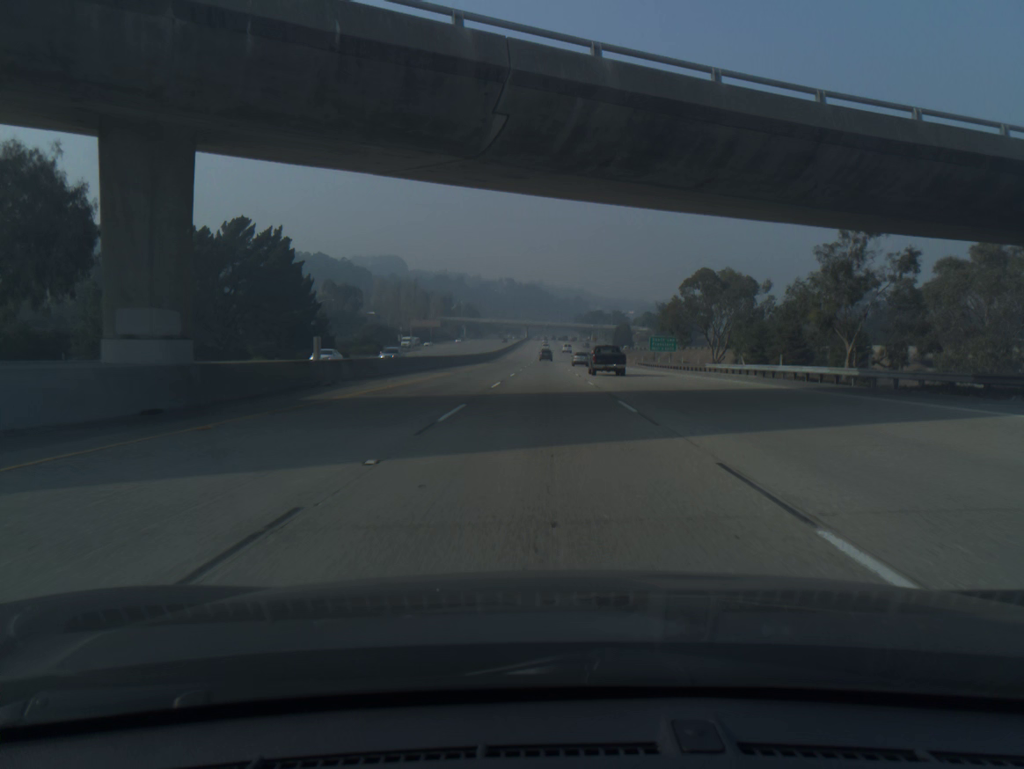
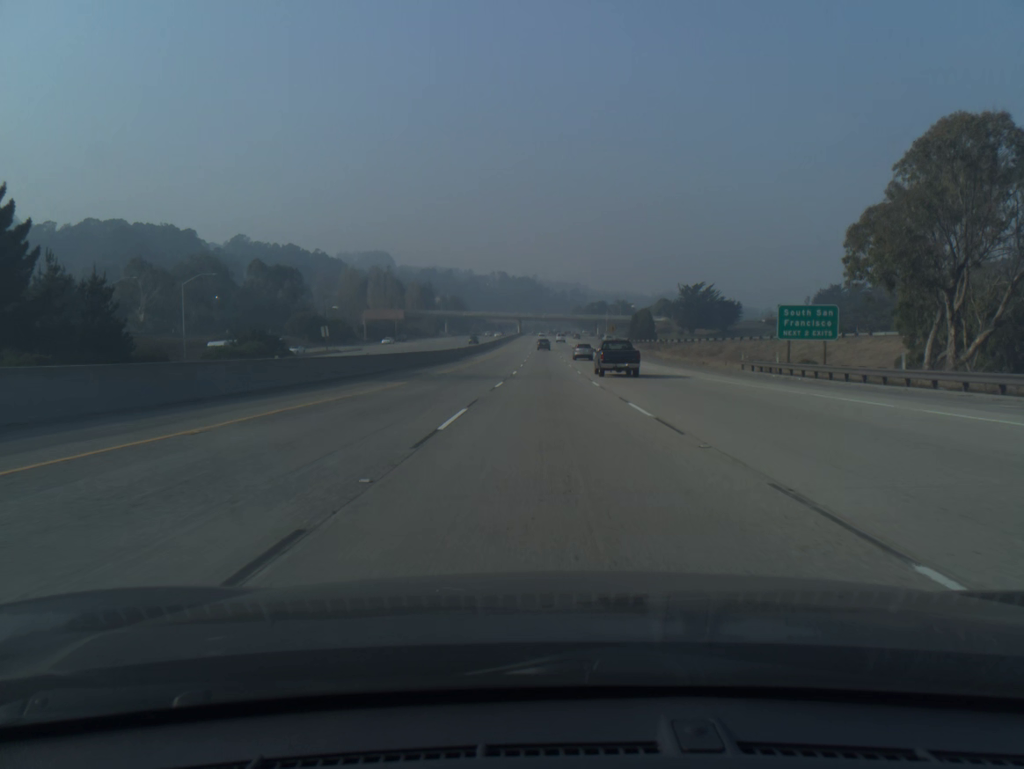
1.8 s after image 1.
(0.0, +59.3) m; 0°
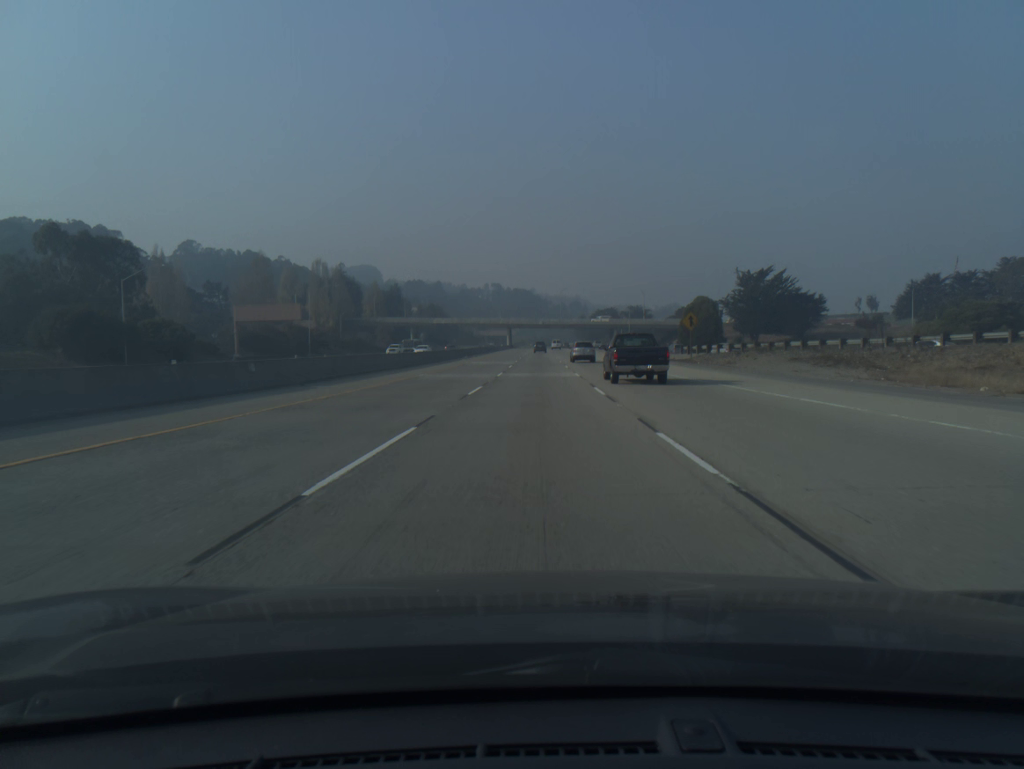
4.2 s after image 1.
(+0.3, +79.2) m; 0°
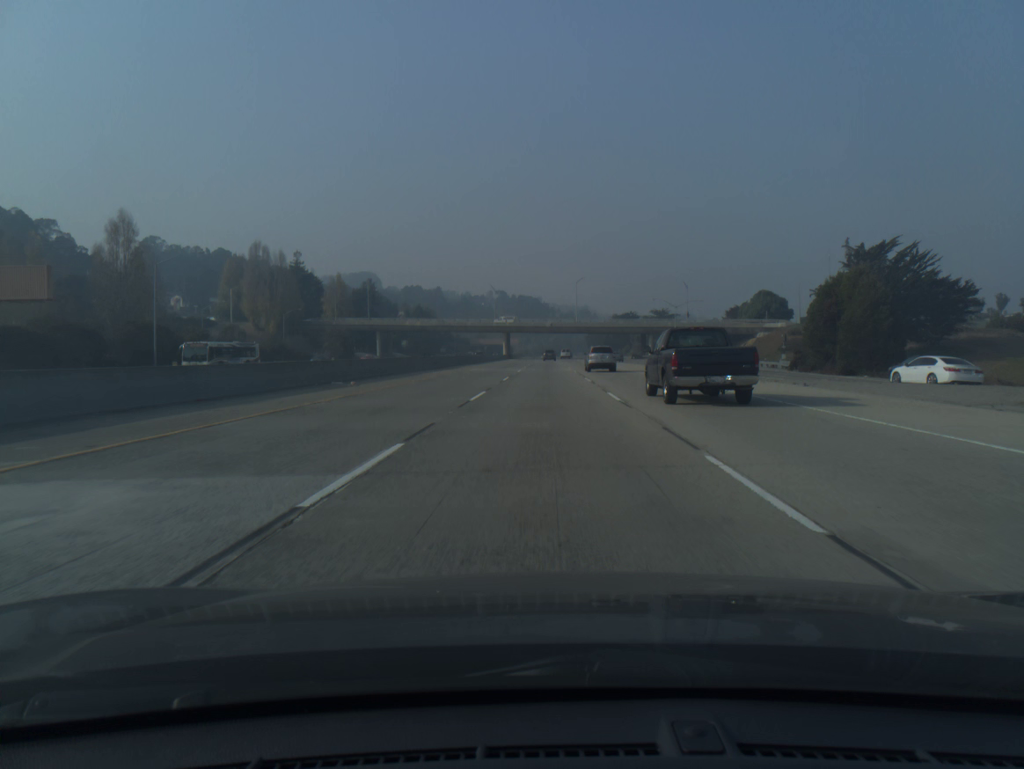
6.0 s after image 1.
(-0.3, +58.9) m; 0°
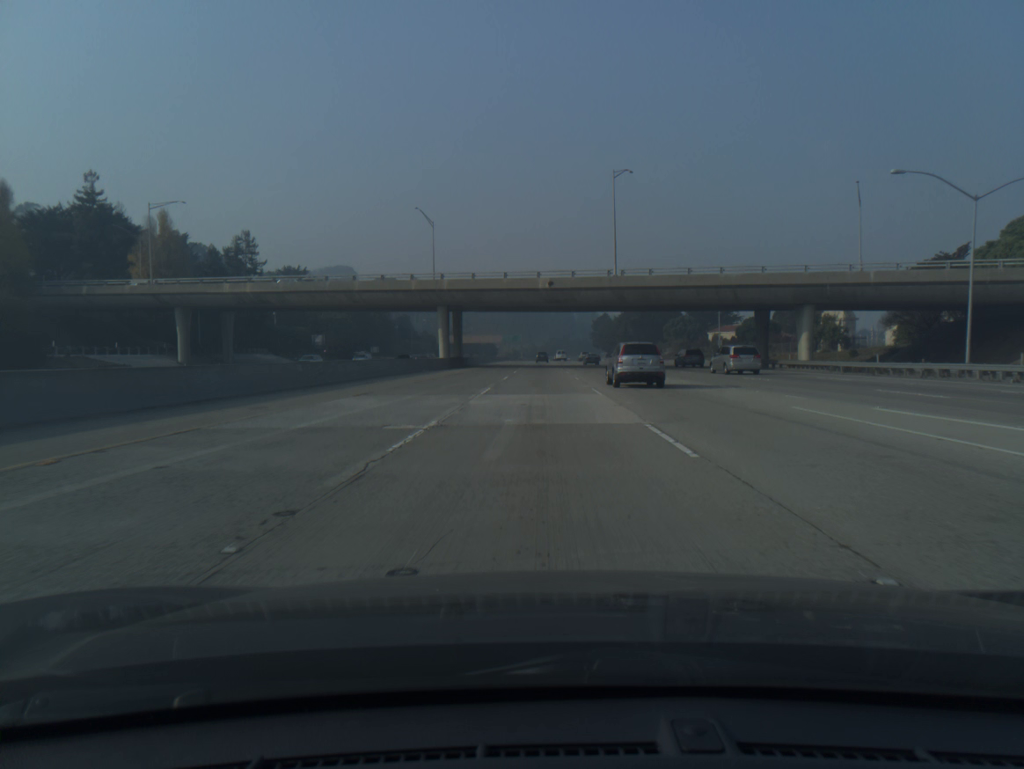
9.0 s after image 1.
(+0.6, +97.5) m; +1°
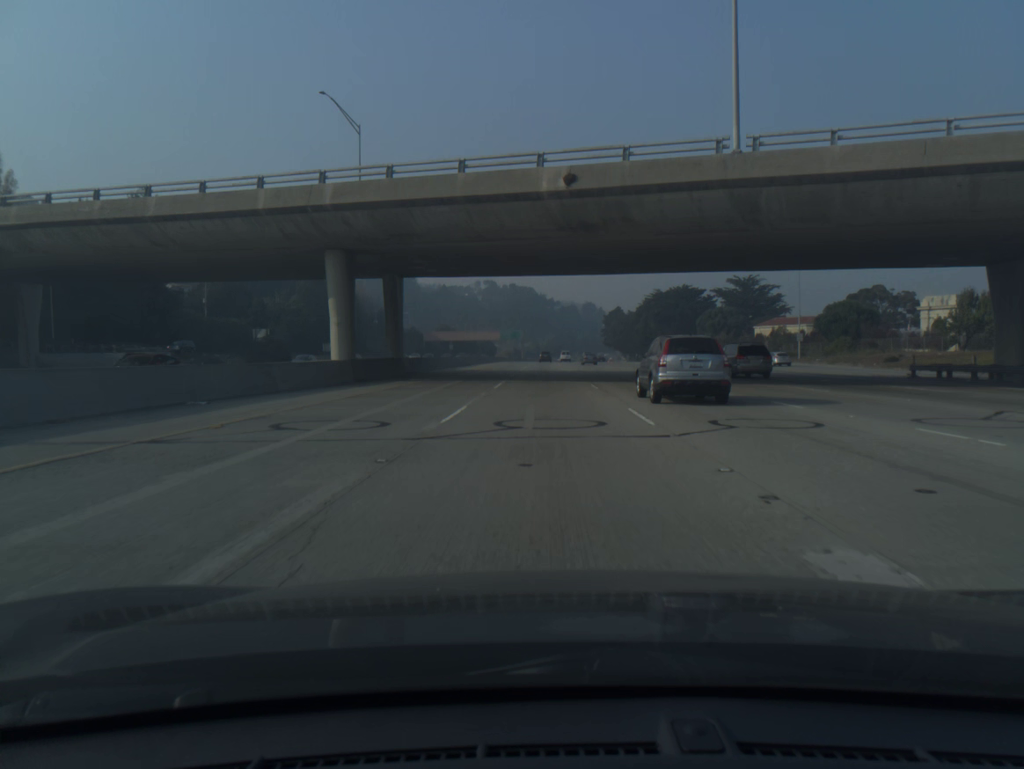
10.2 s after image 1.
(-0.1, +39.0) m; 0°
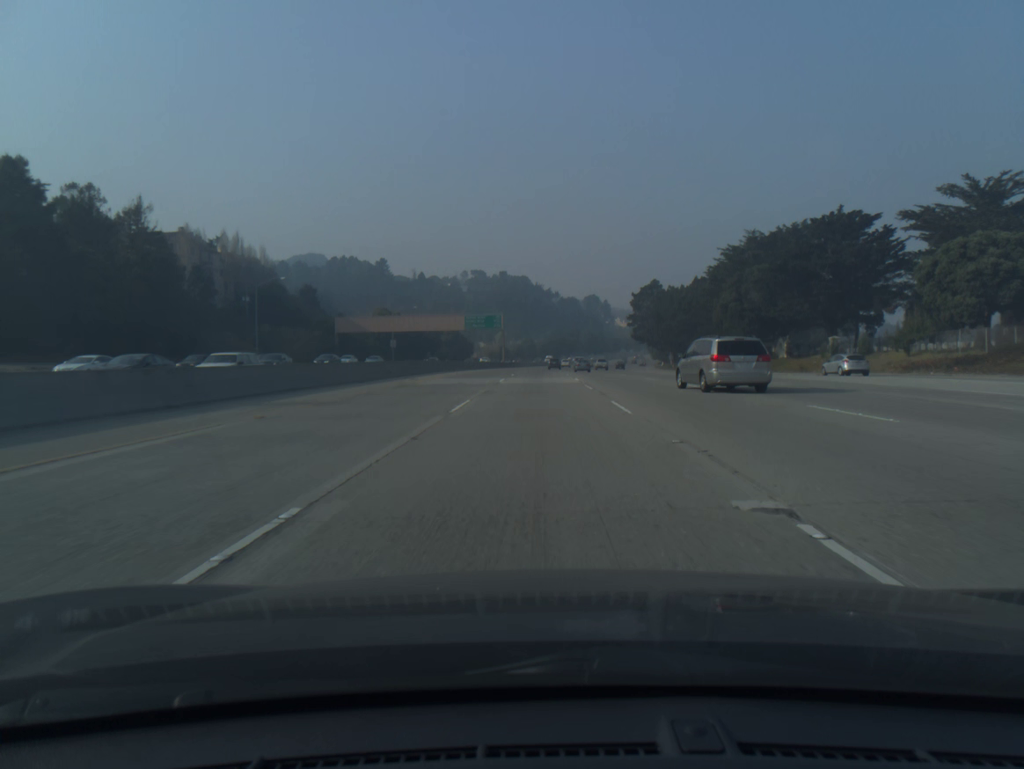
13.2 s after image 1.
(+0.4, +97.9) m; 0°
